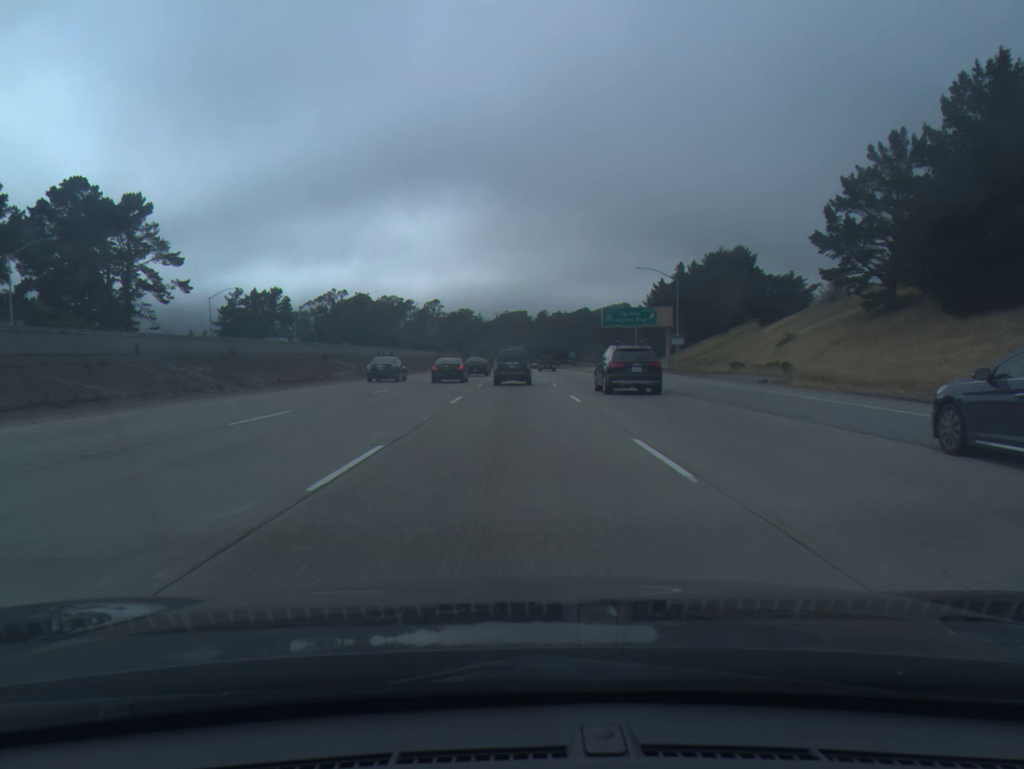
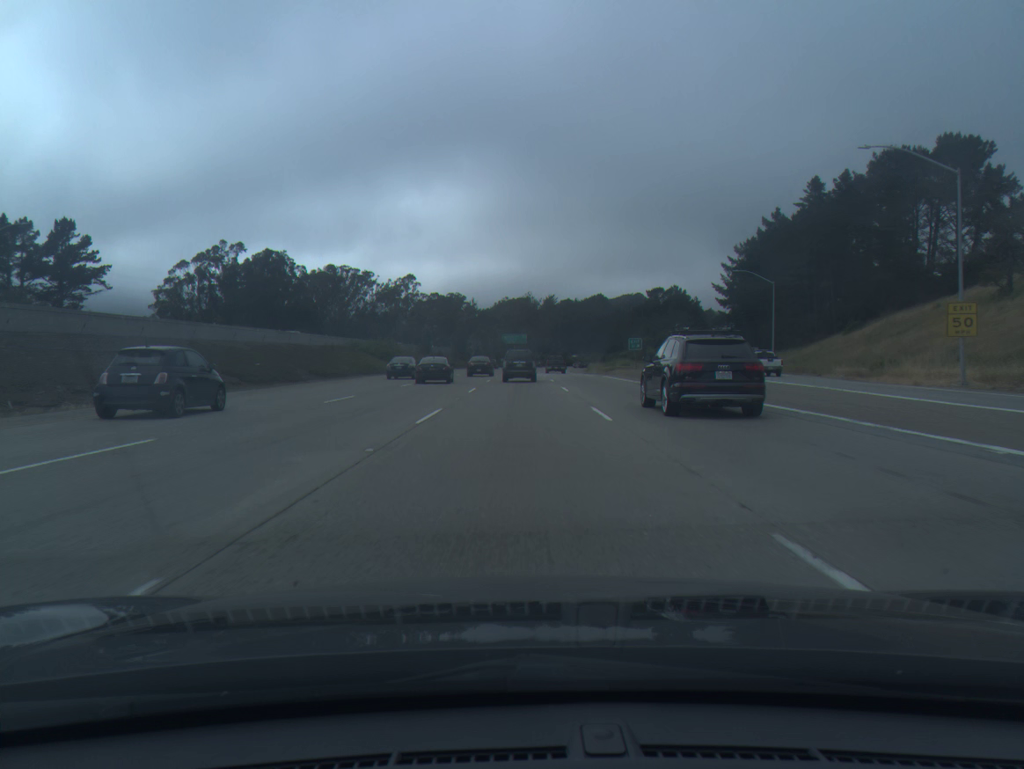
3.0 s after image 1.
(+0.1, +95.1) m; 0°
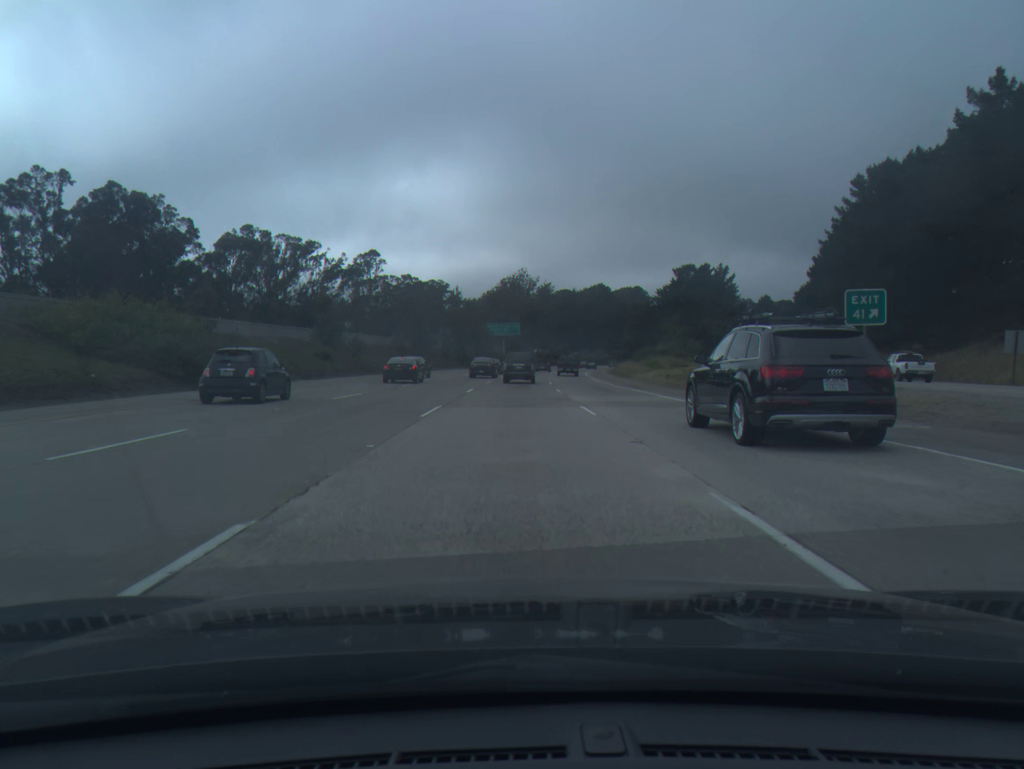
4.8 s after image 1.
(+0.1, +56.7) m; +1°
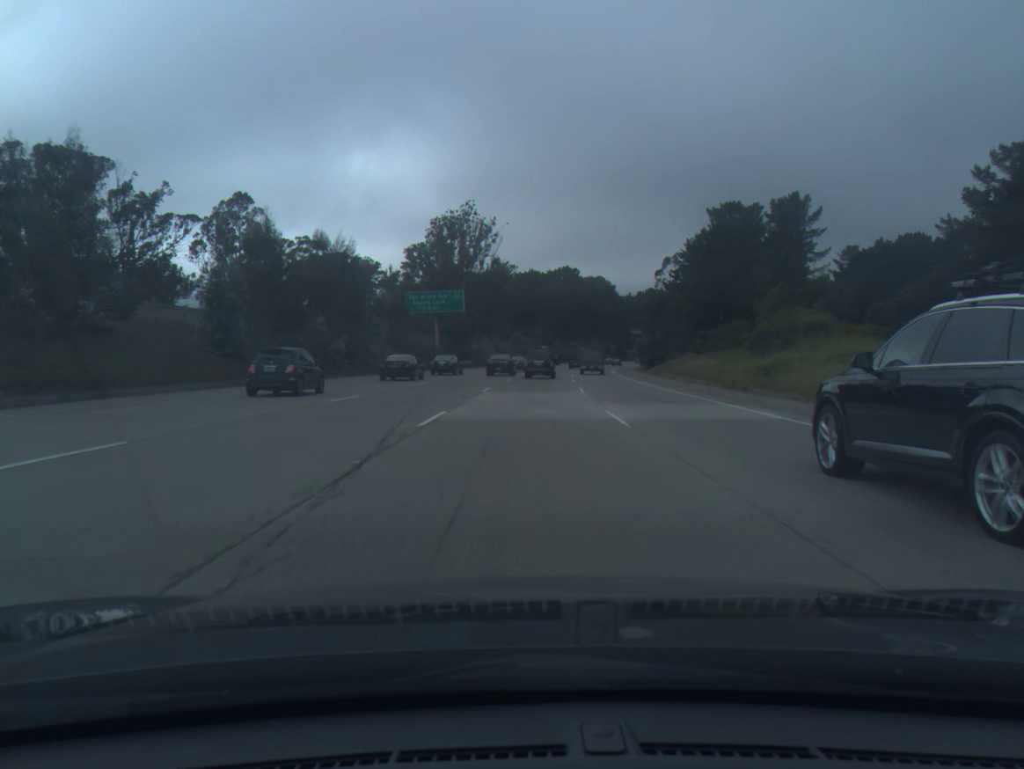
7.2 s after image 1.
(+1.1, +75.2) m; +3°
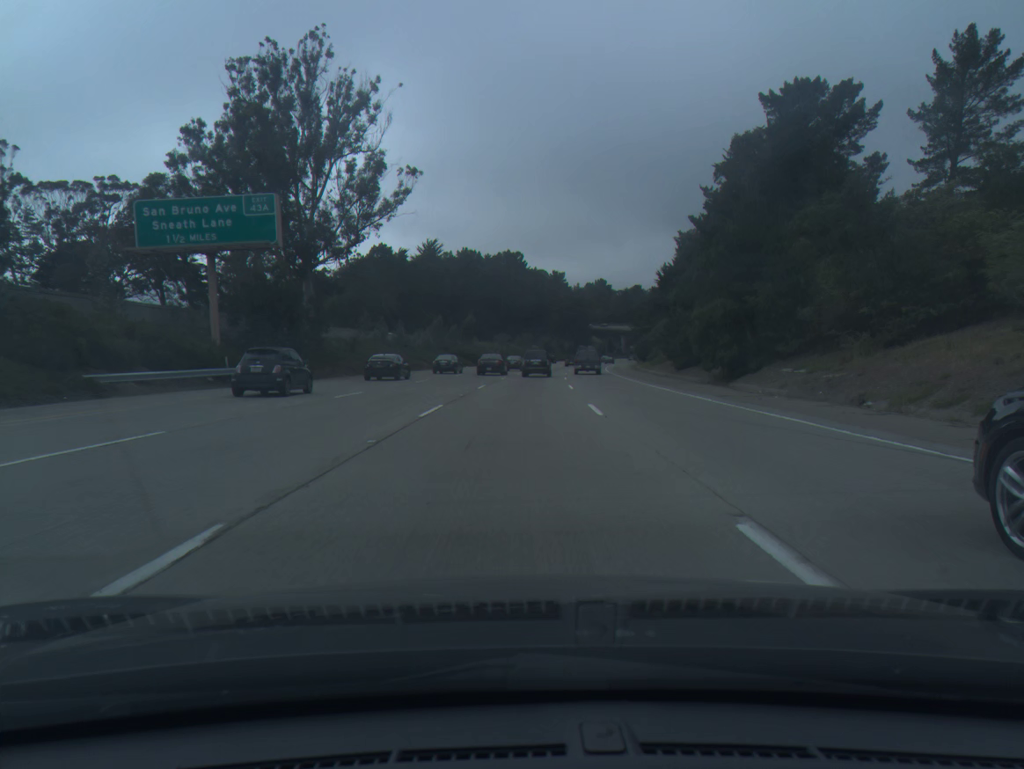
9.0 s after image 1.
(+2.2, +56.2) m; +4°
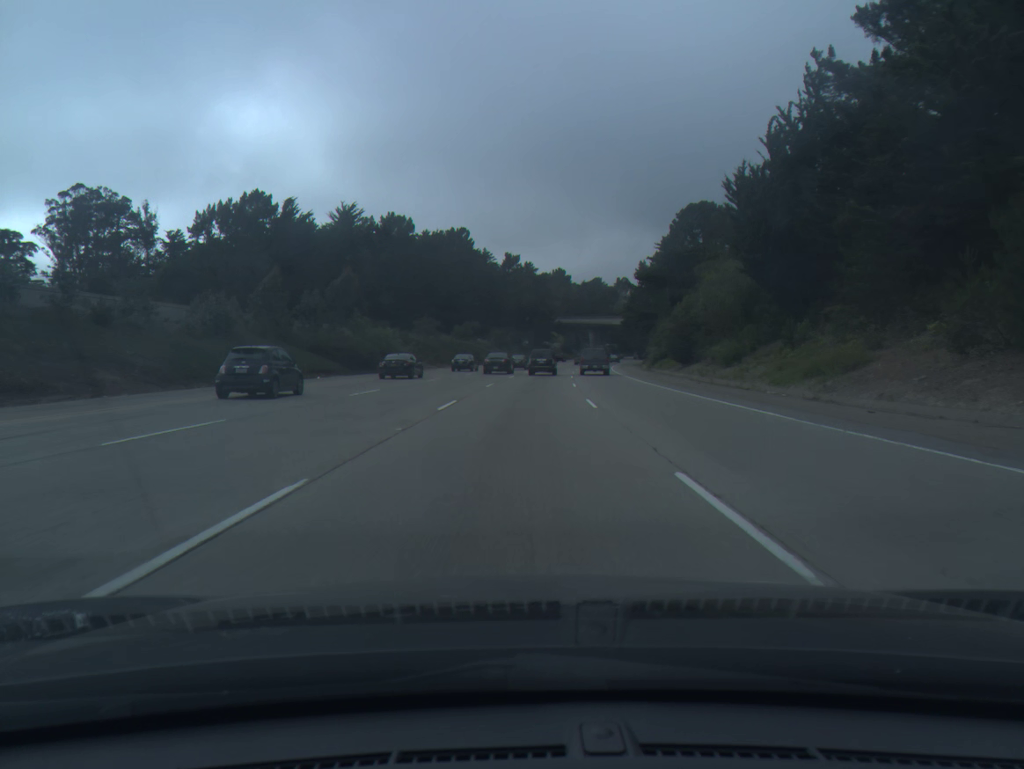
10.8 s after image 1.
(+1.7, +56.3) m; +3°
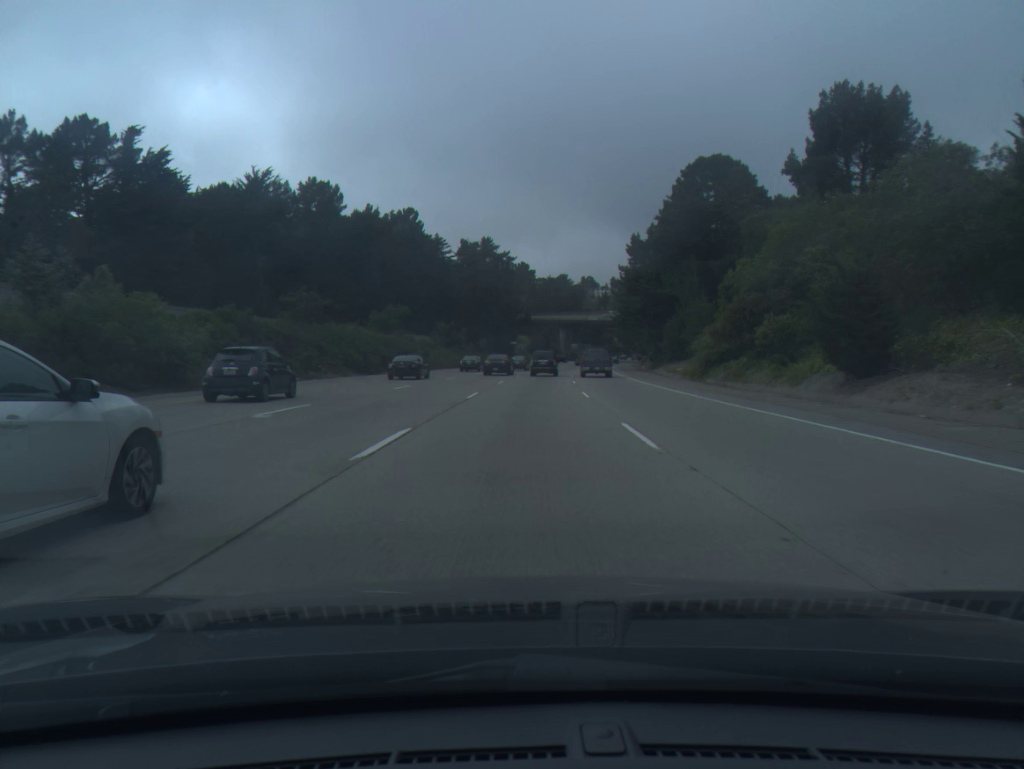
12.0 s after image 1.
(+0.9, +37.6) m; +3°
